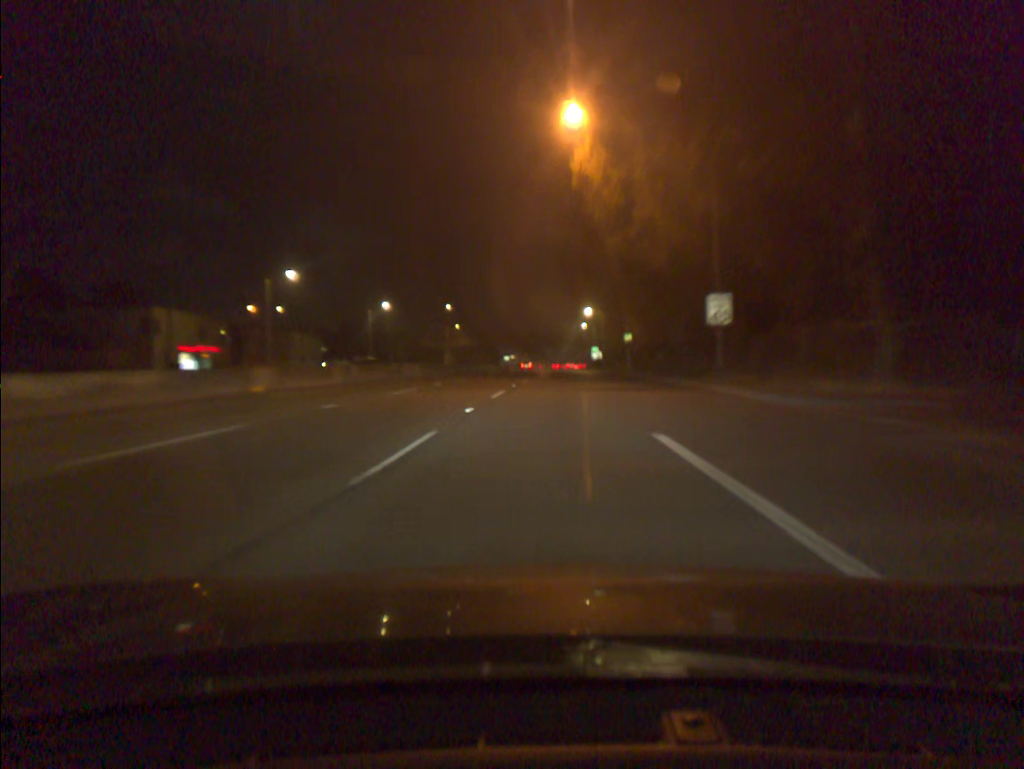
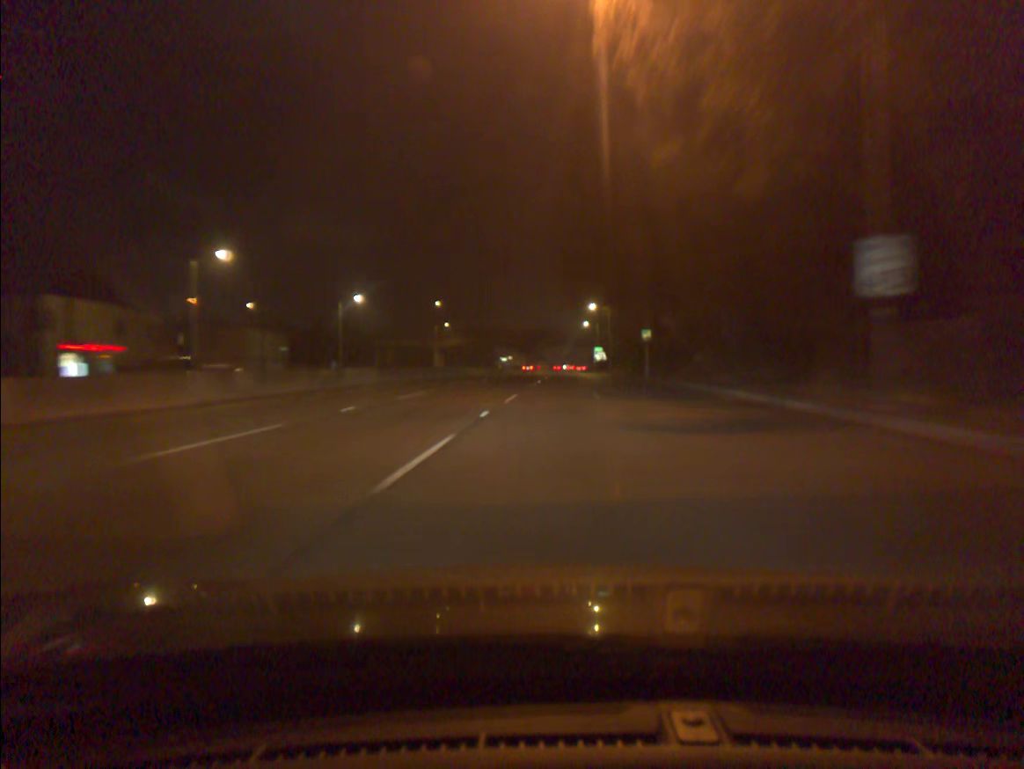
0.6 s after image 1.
(0.0, +14.6) m; 0°
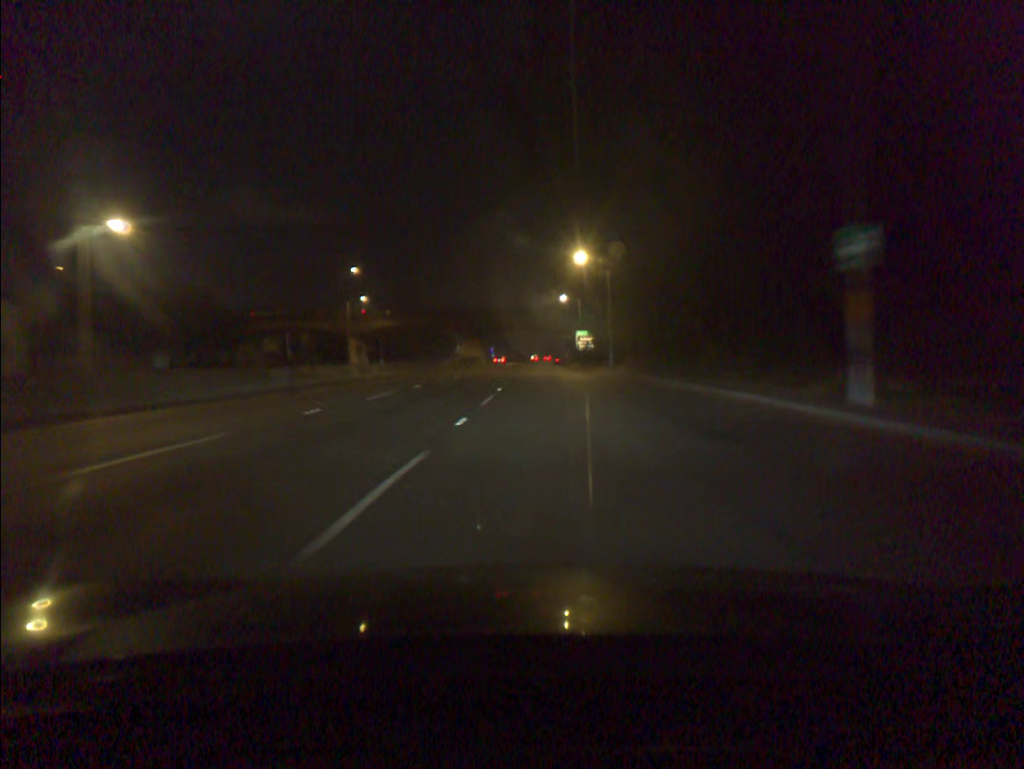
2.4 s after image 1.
(+1.1, +45.2) m; +2°
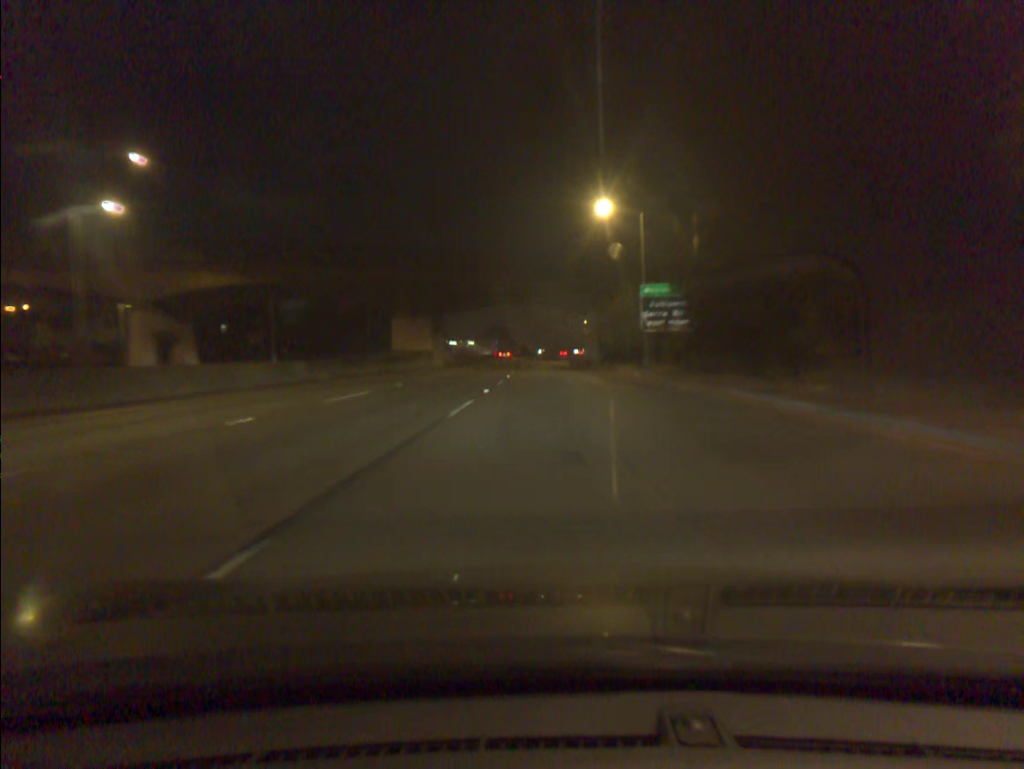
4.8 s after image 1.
(-0.3, +63.2) m; -1°
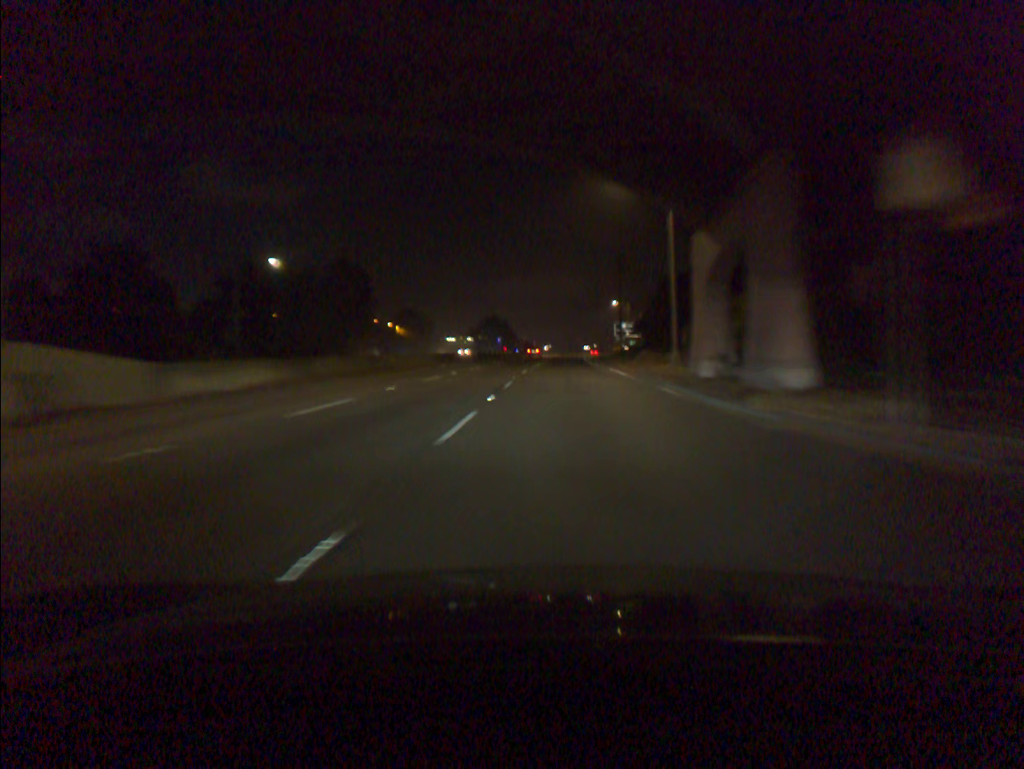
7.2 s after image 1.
(-0.6, +63.2) m; -1°
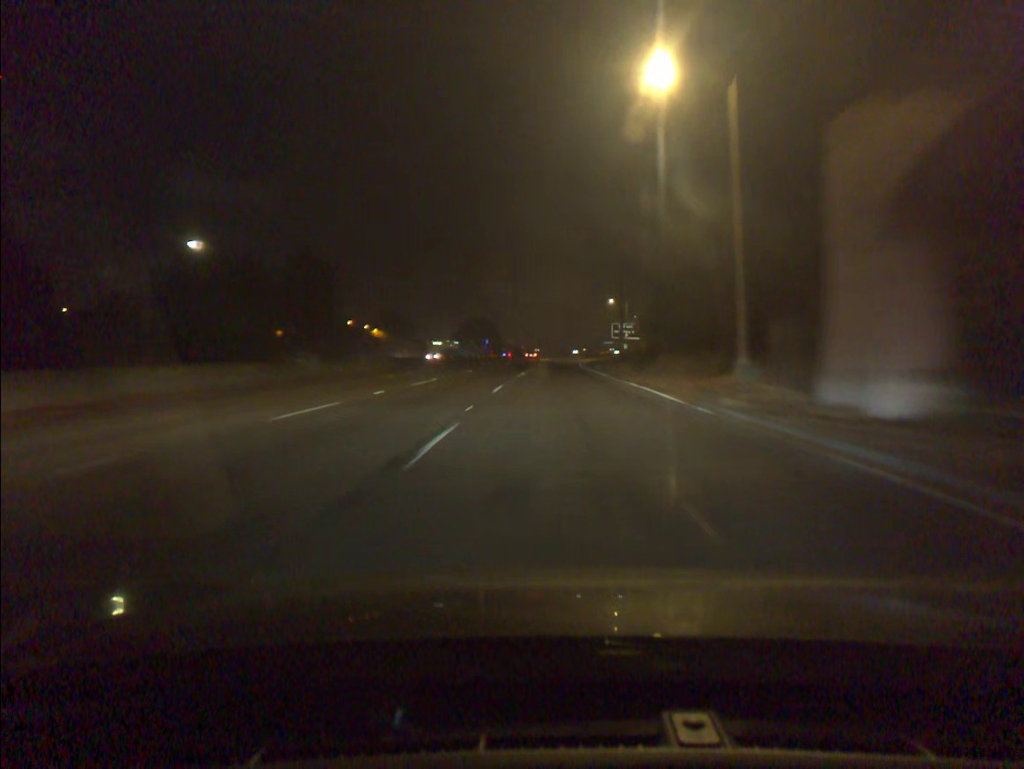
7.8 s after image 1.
(+0.1, +15.4) m; +1°
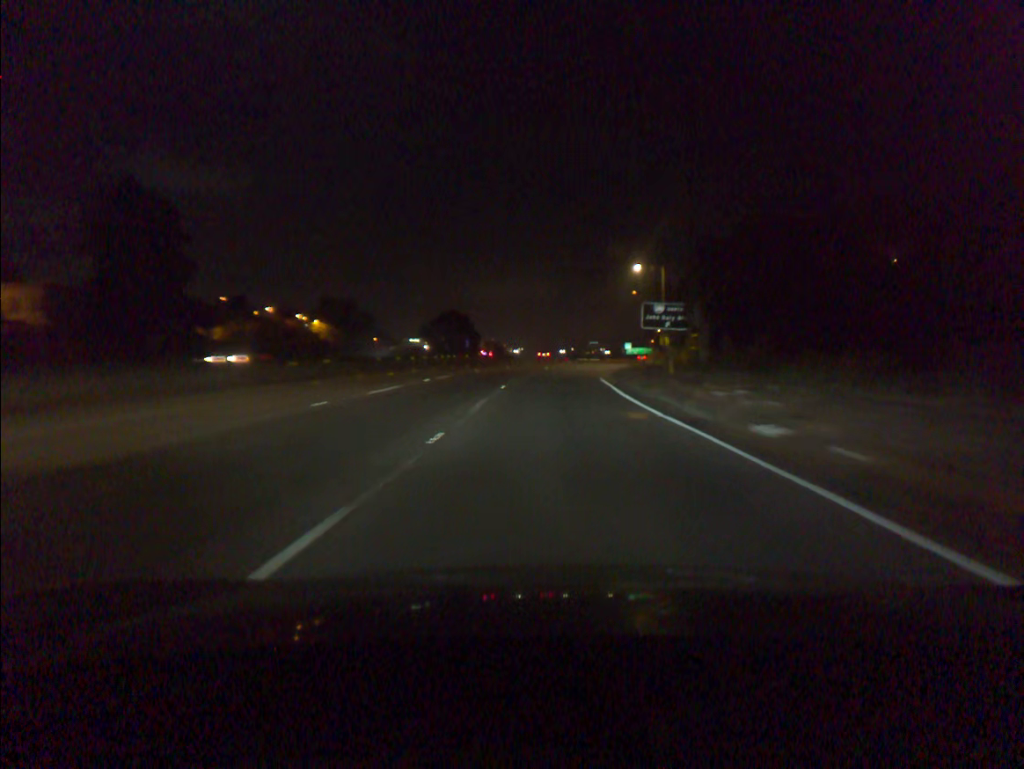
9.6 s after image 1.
(+0.4, +46.3) m; +1°
